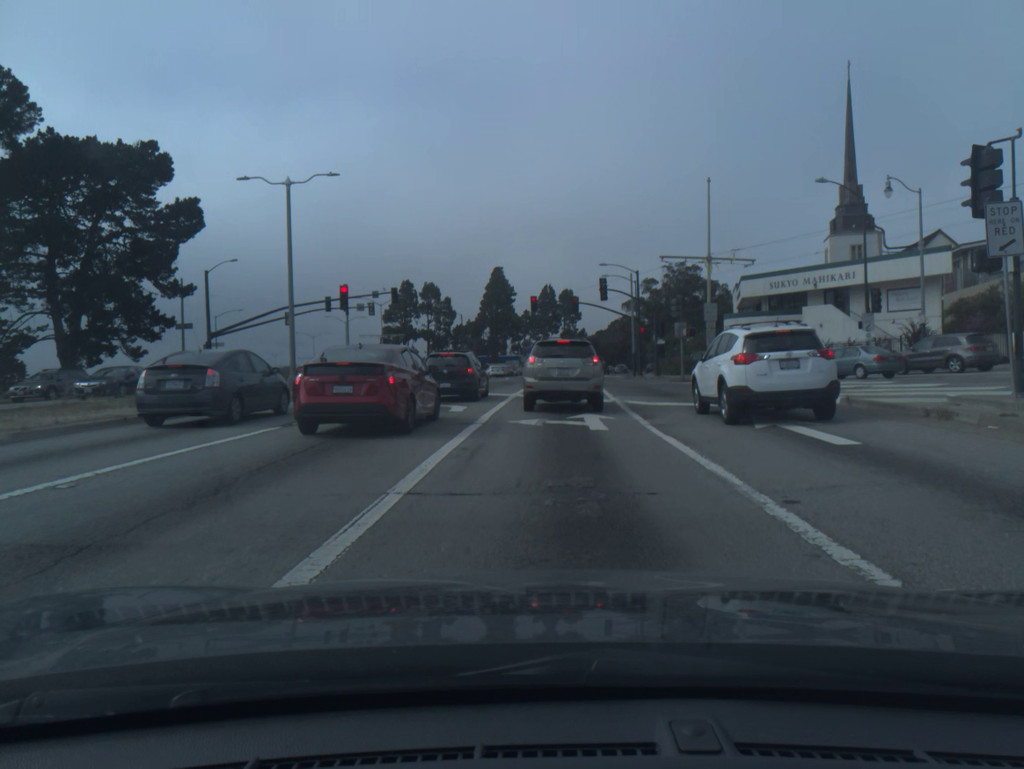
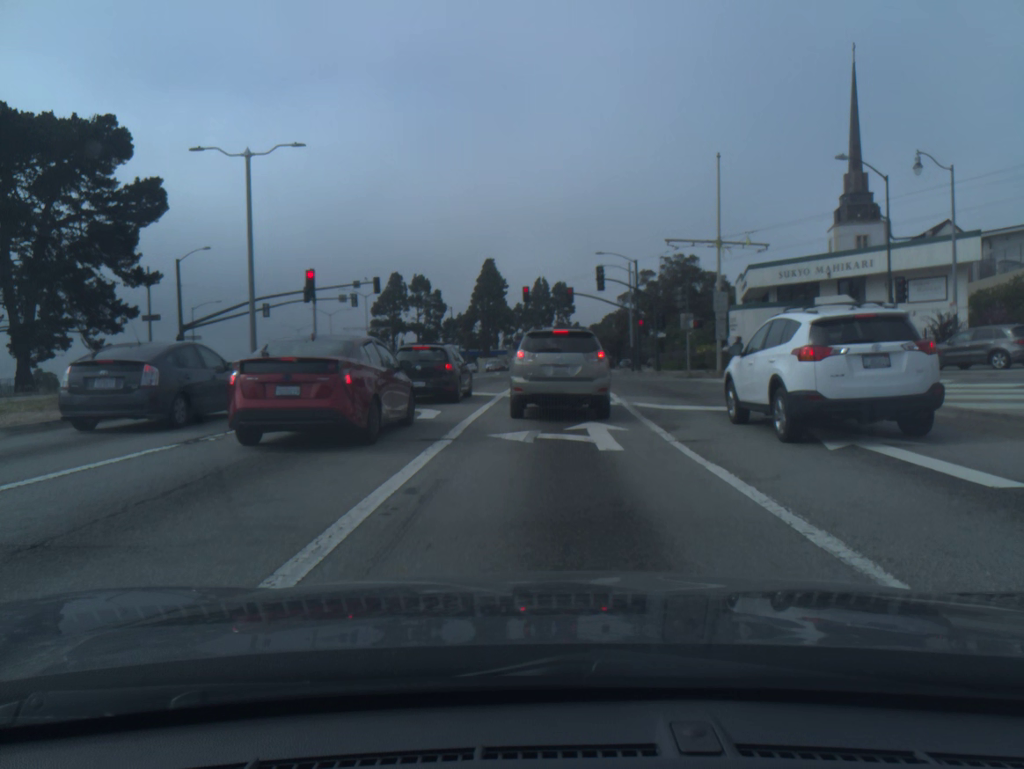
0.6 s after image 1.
(0.0, +3.6) m; +1°
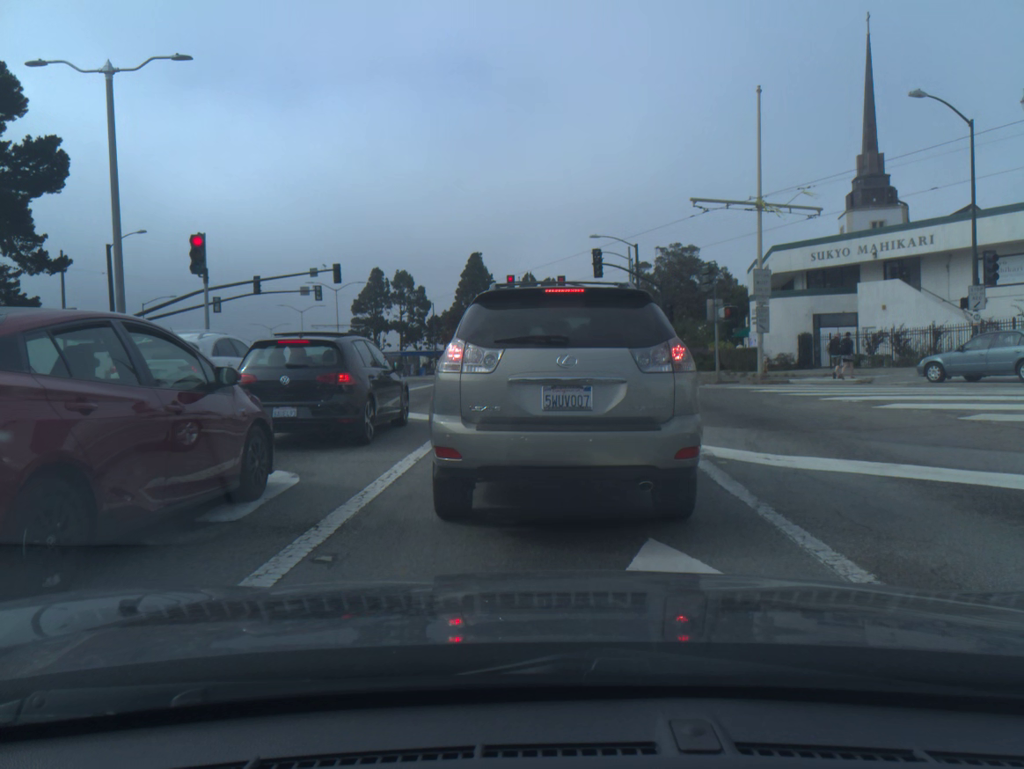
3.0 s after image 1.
(+0.1, +9.0) m; 0°
